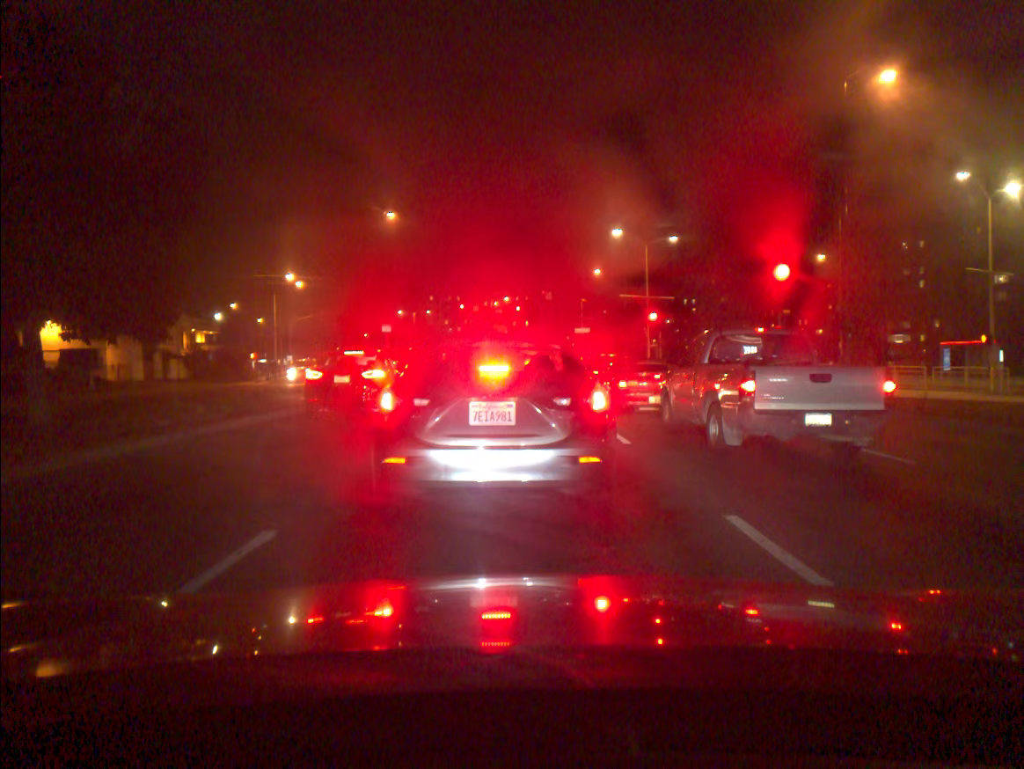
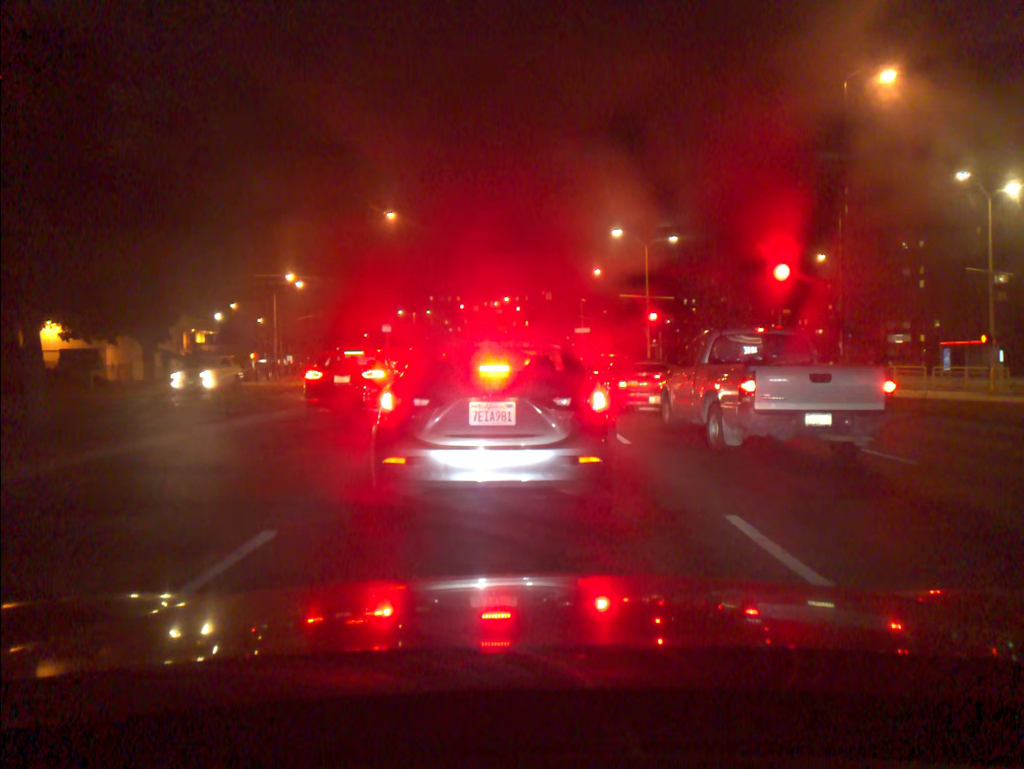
(0.0, 0.0) m; 0°
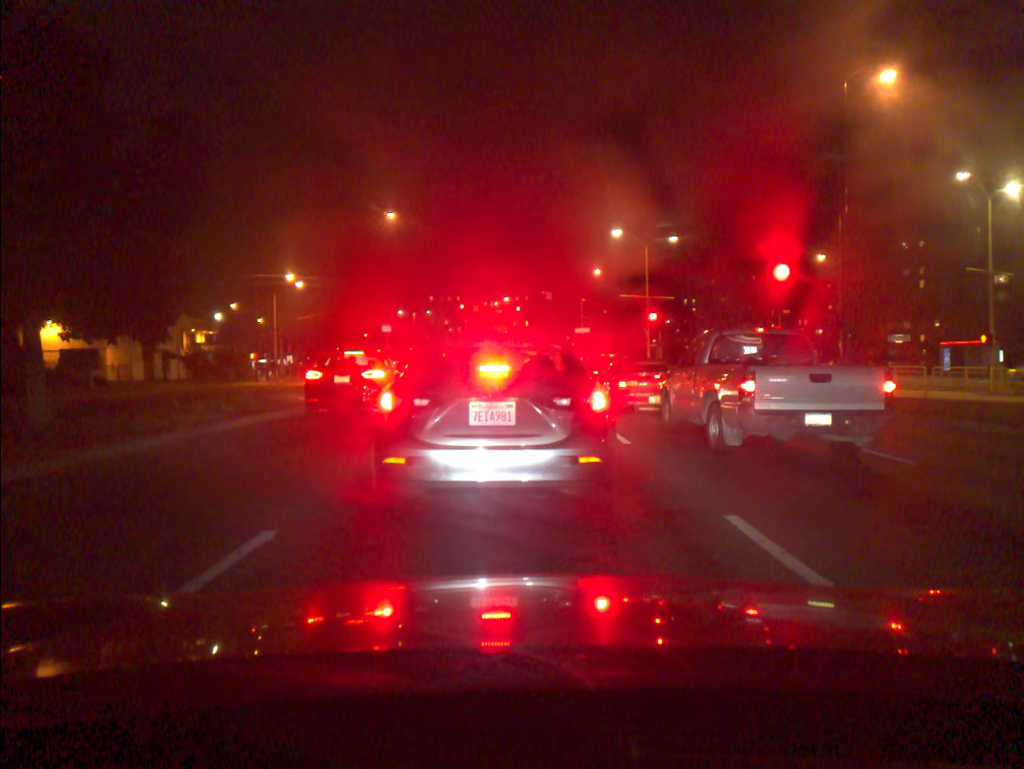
(0.0, 0.0) m; 0°
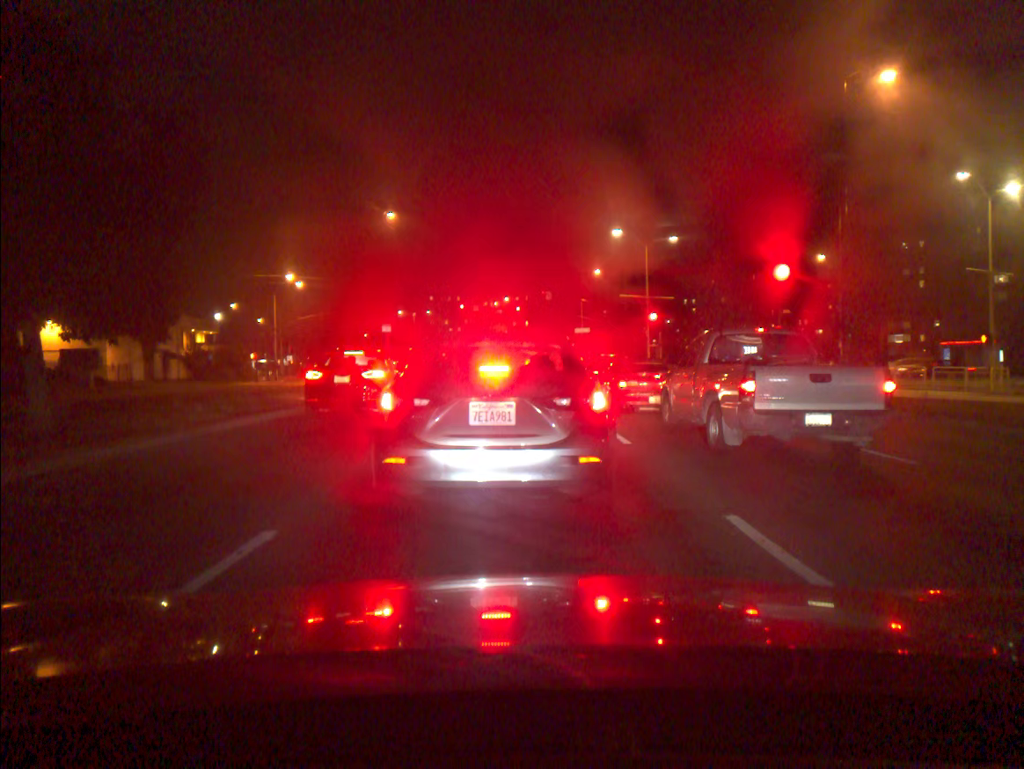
(0.0, 0.0) m; 0°
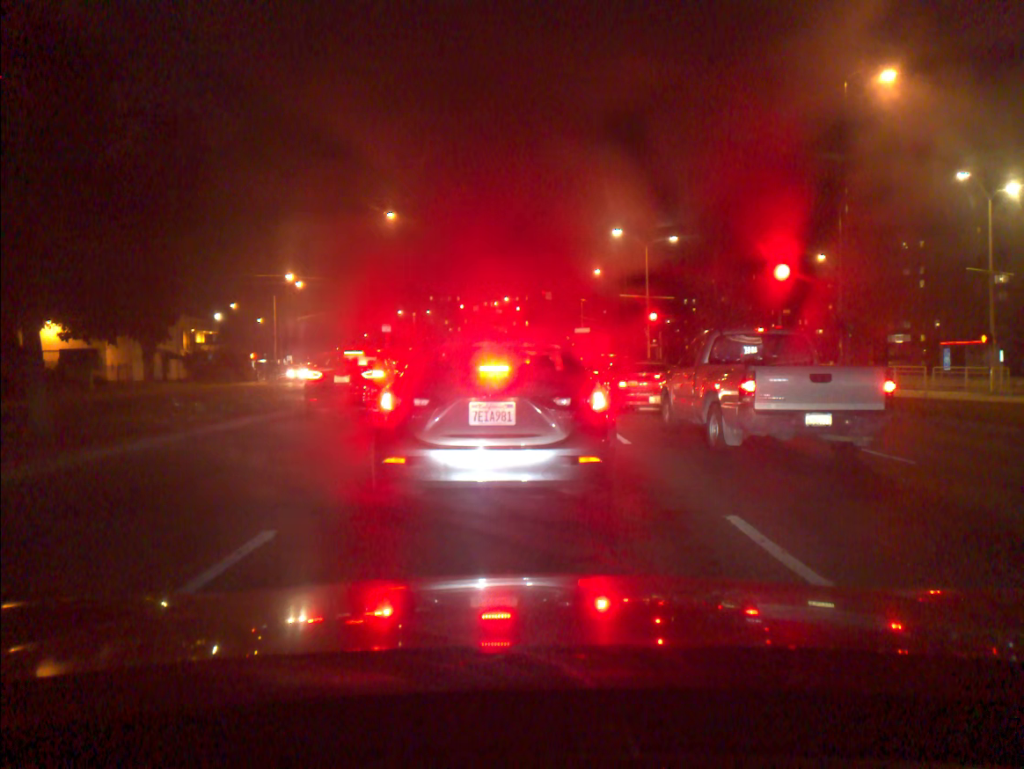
(0.0, 0.0) m; 0°
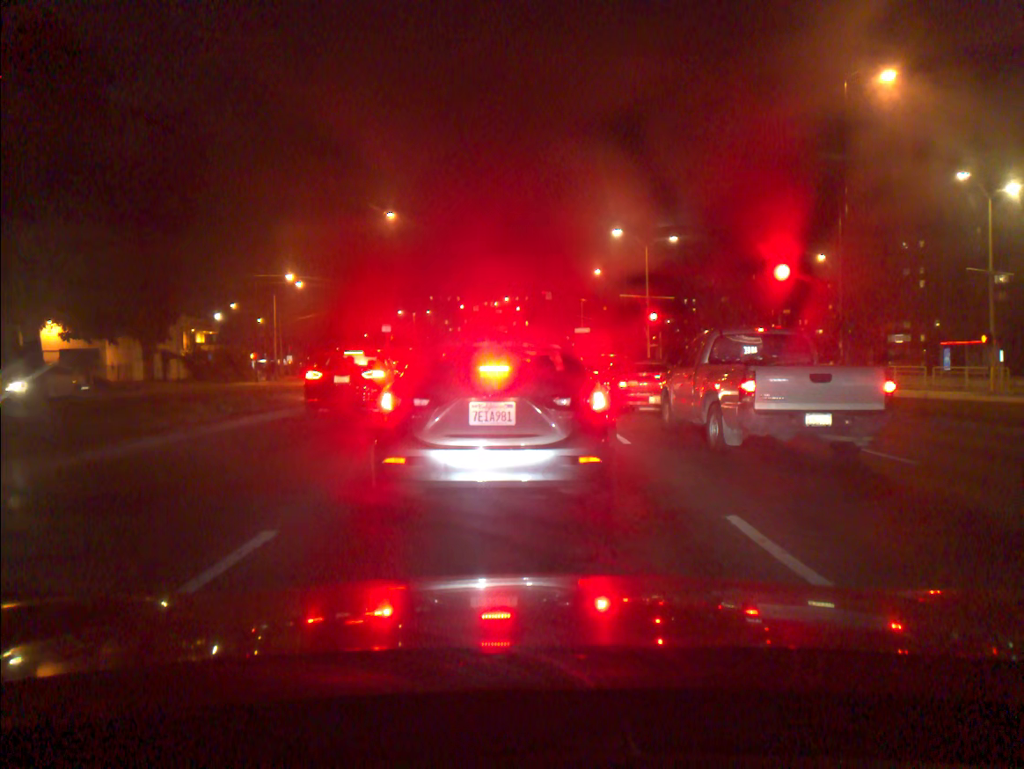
(0.0, 0.0) m; 0°
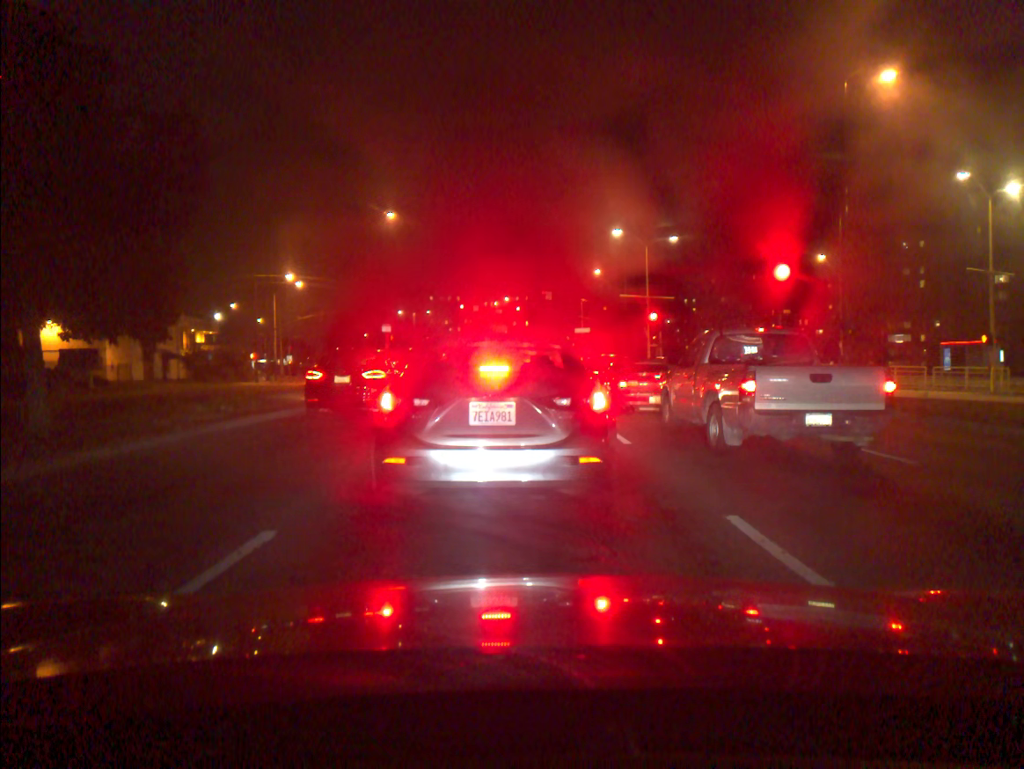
(0.0, 0.0) m; 0°
